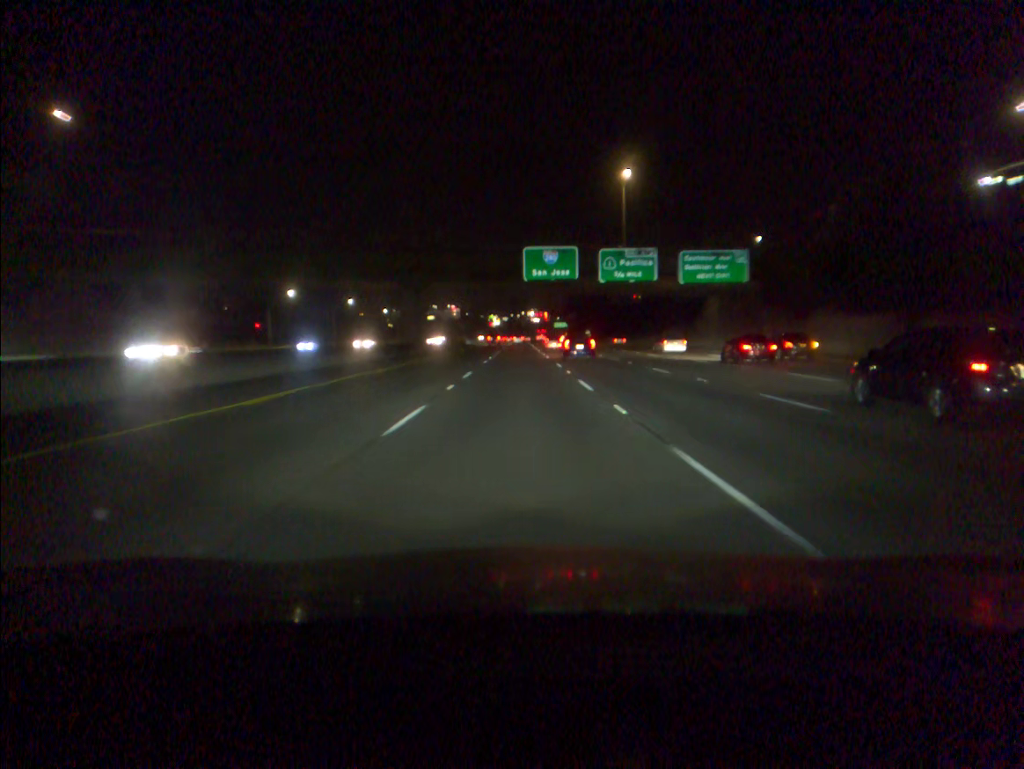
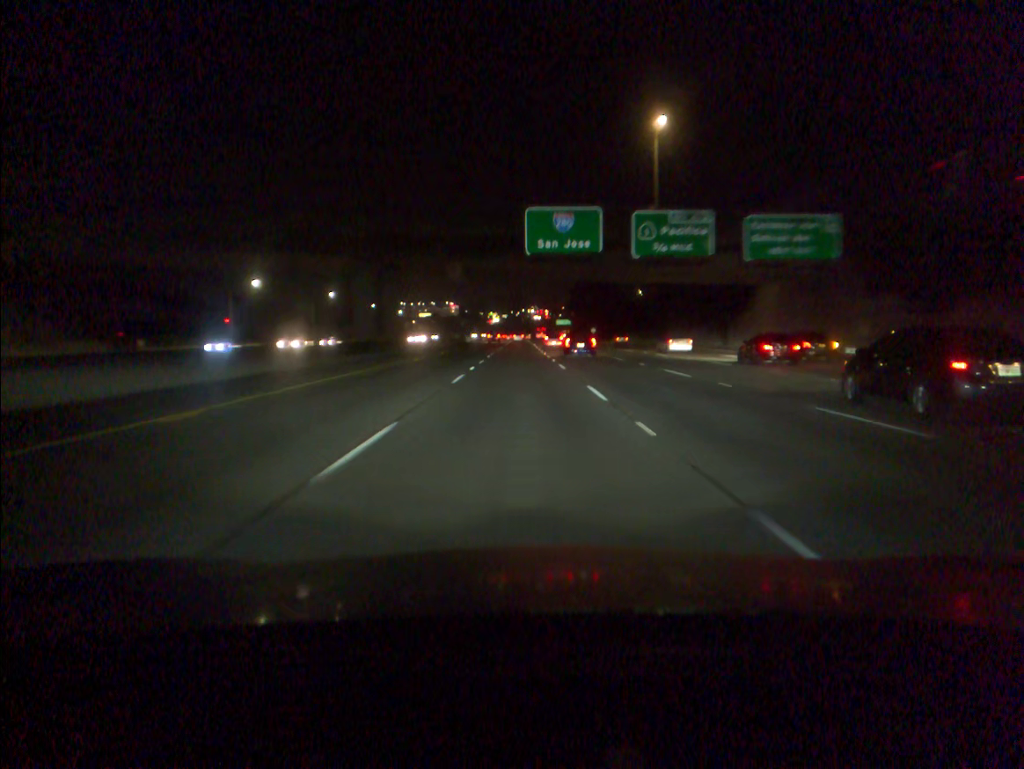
(0.0, +18.1) m; 0°
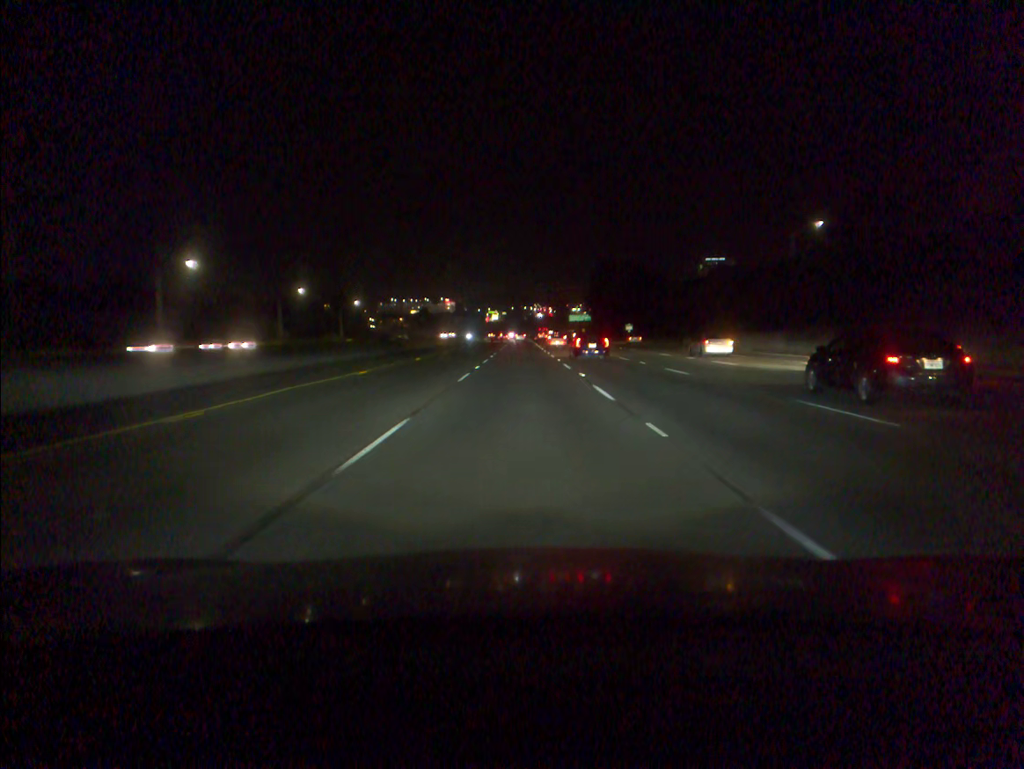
(-0.2, +72.9) m; 0°
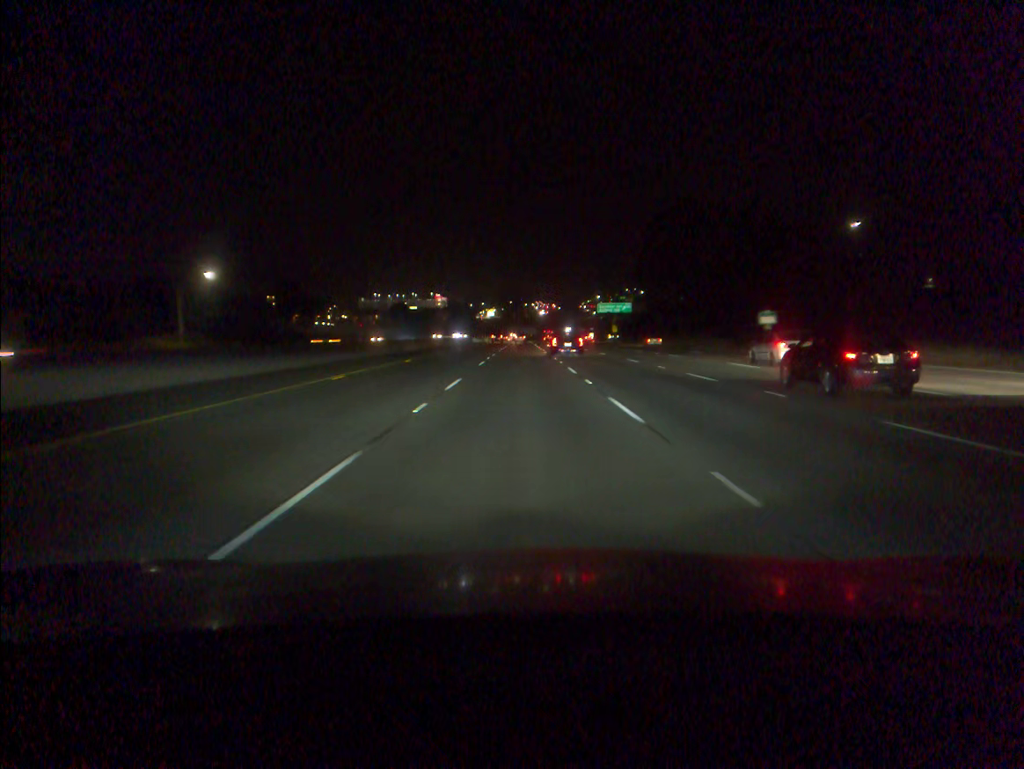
(+0.1, +91.2) m; 0°
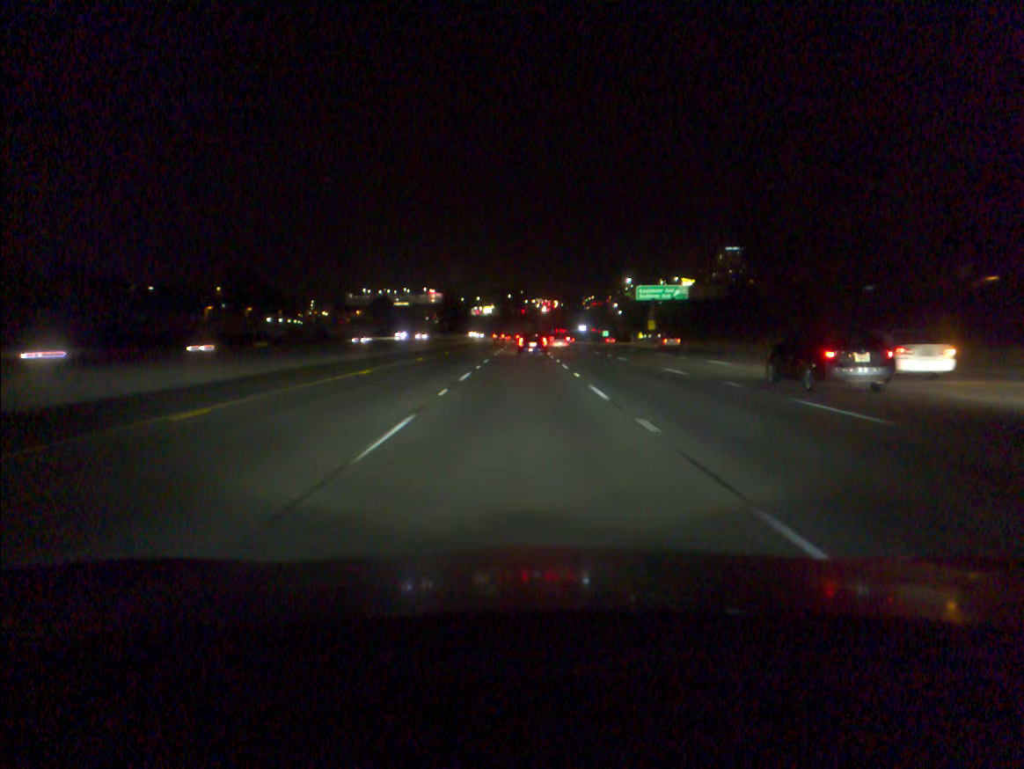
(0.0, +54.6) m; 0°
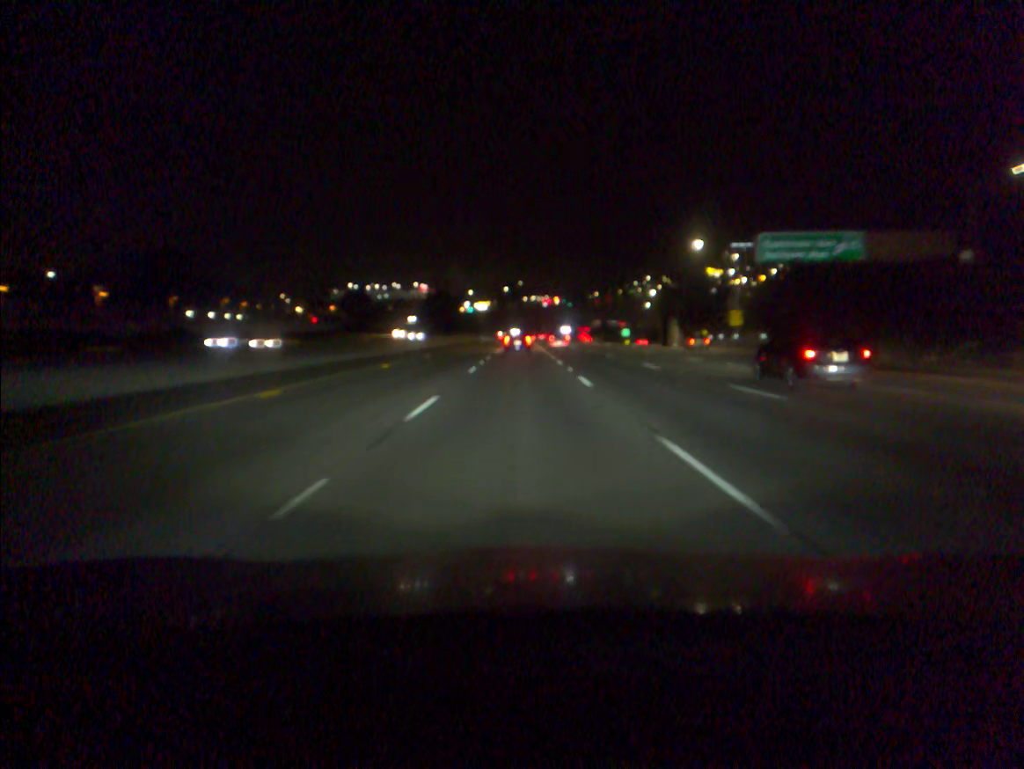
(0.0, +54.5) m; 0°
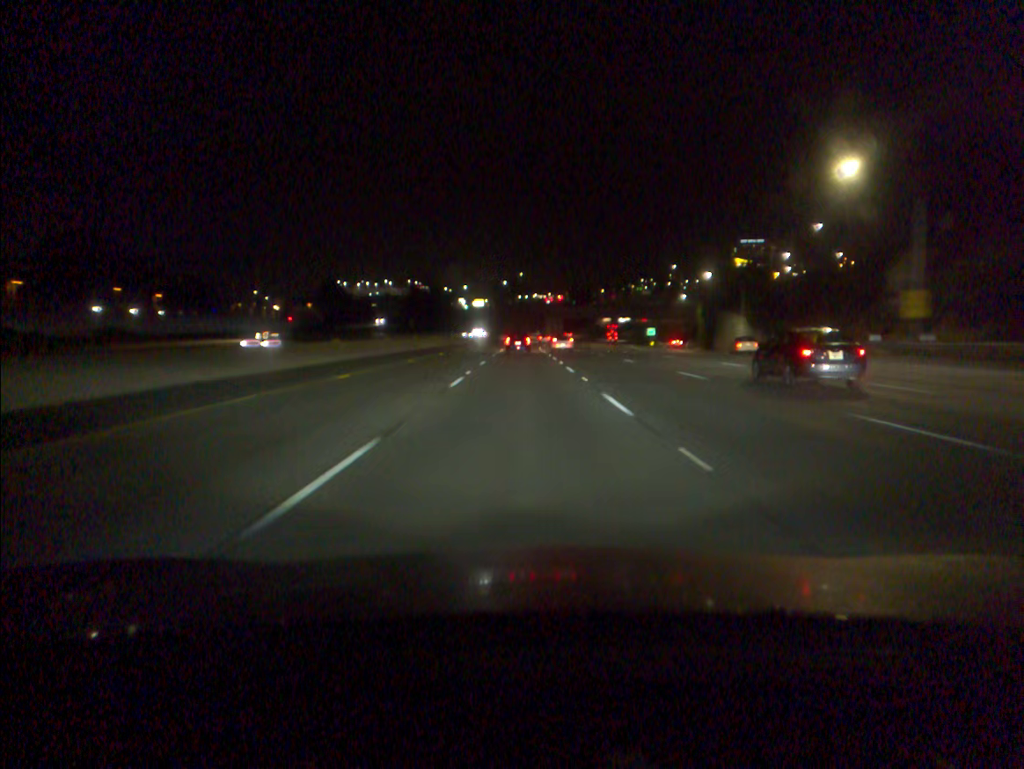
(0.0, +36.3) m; 0°
